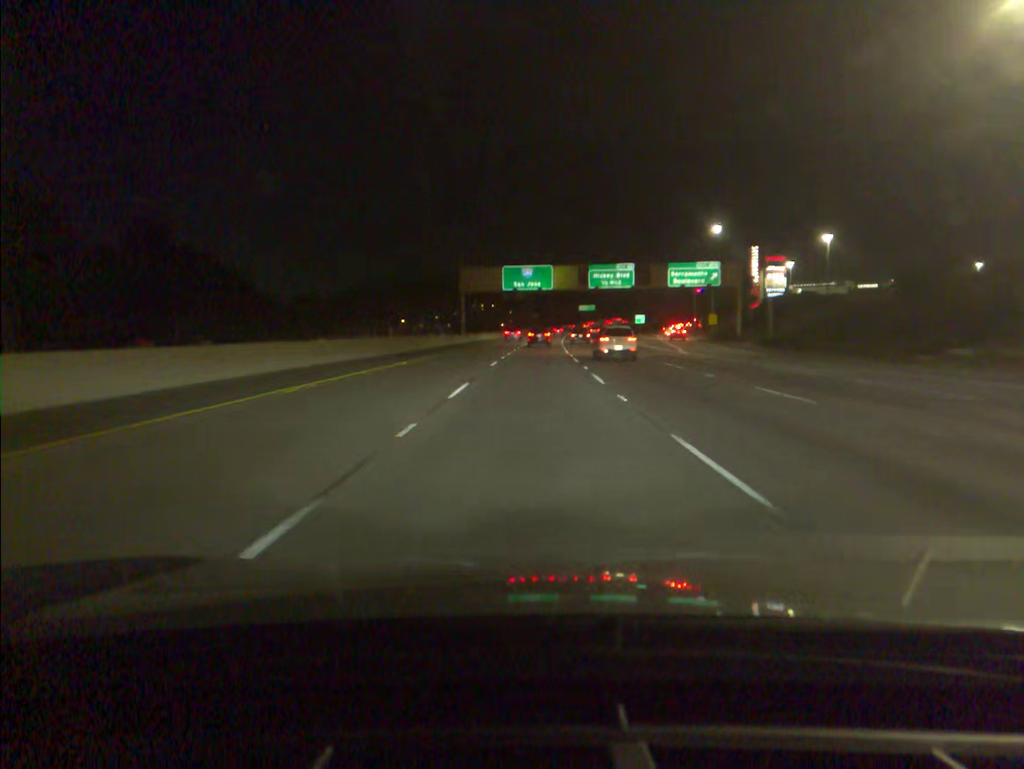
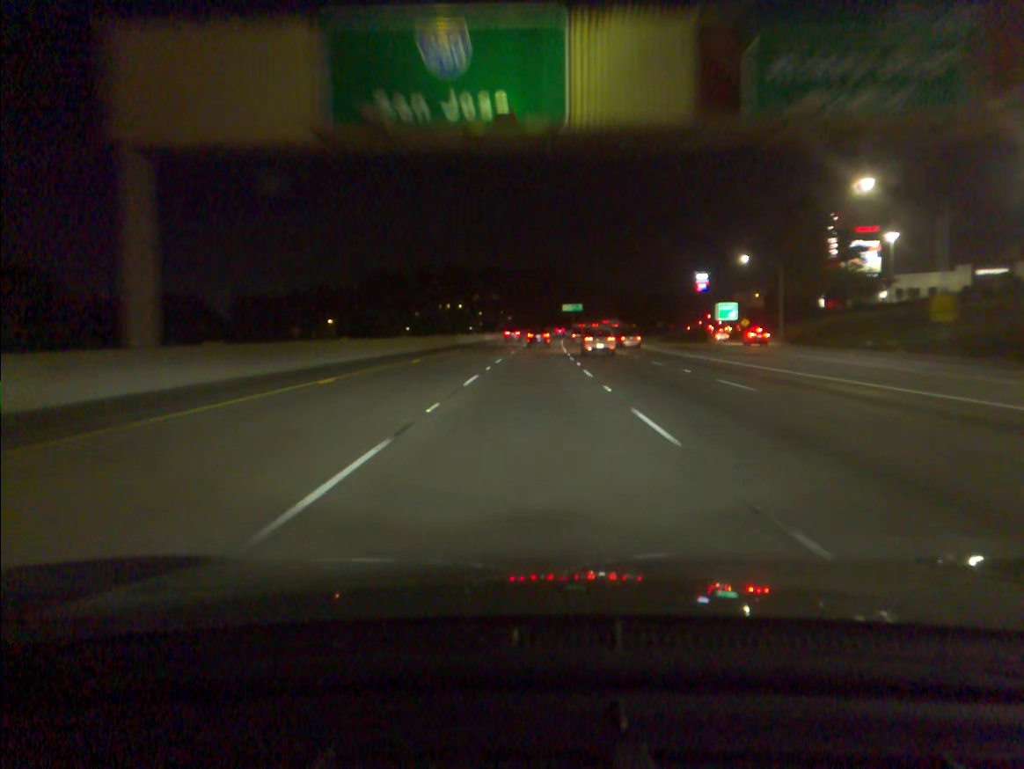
(+1.1, +69.5) m; +2°
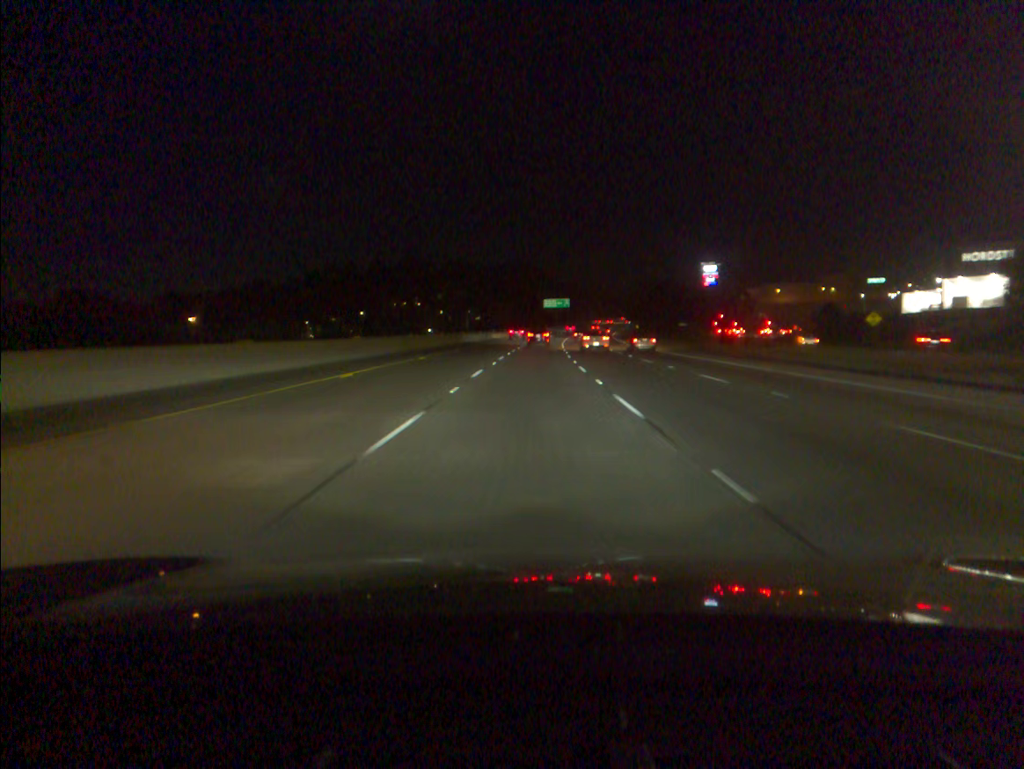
(+1.2, +70.3) m; +2°
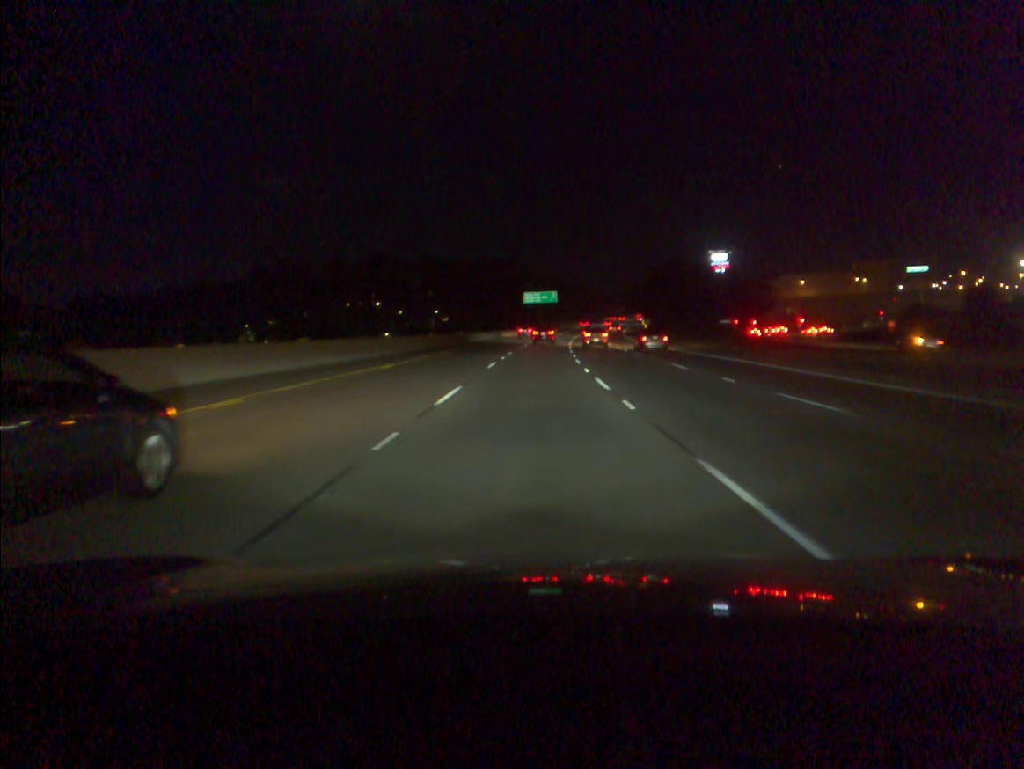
(+0.6, +52.8) m; +2°
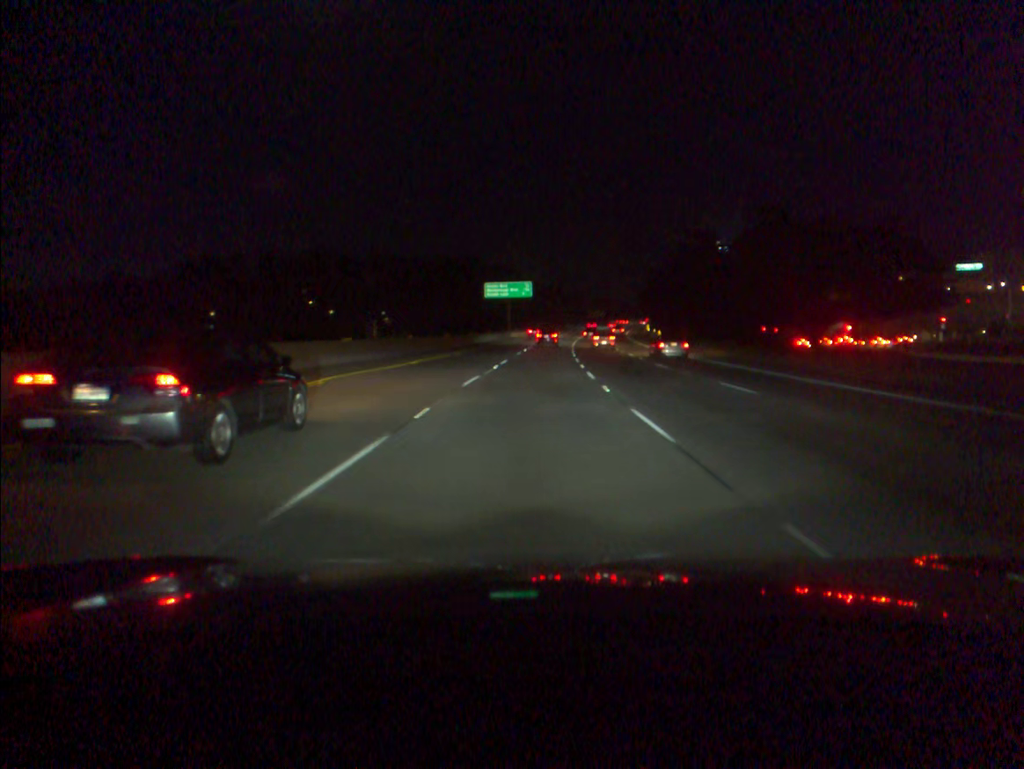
(+0.9, +52.7) m; +2°
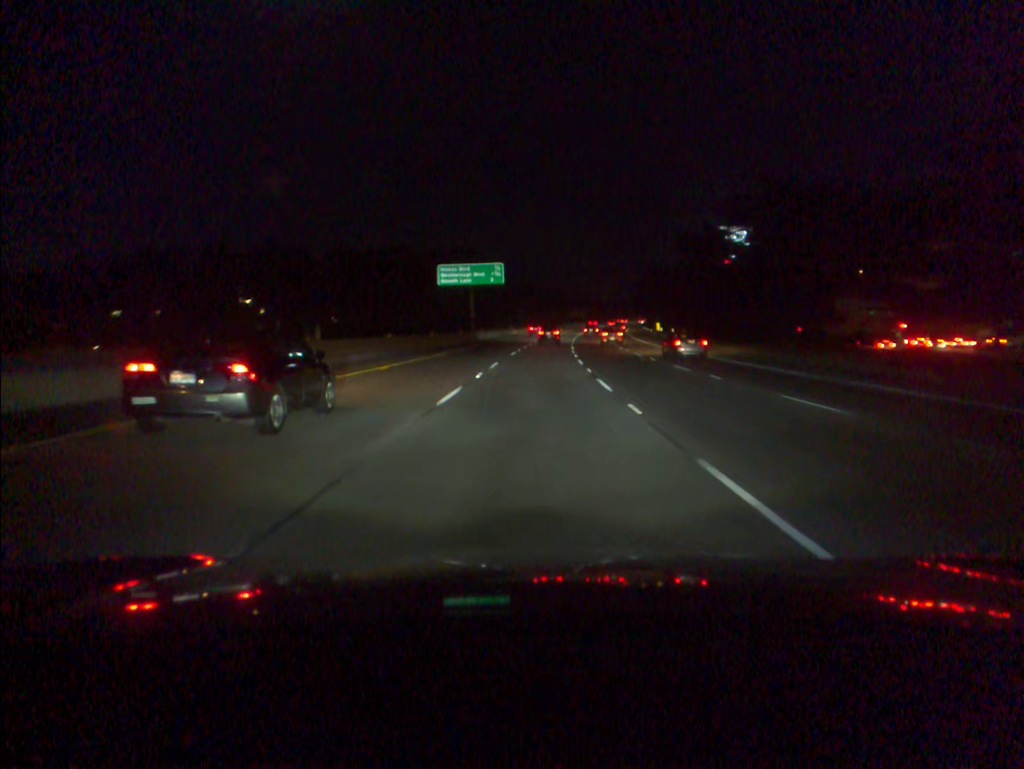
(+0.5, +35.1) m; +2°
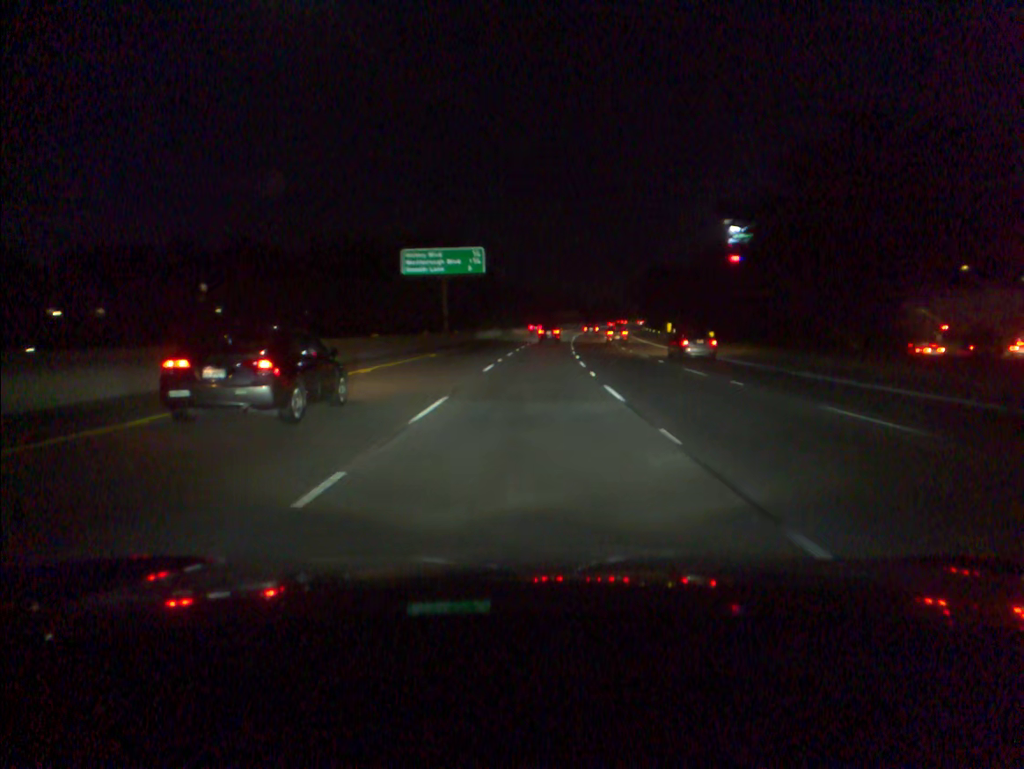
(+0.1, +17.6) m; +1°
